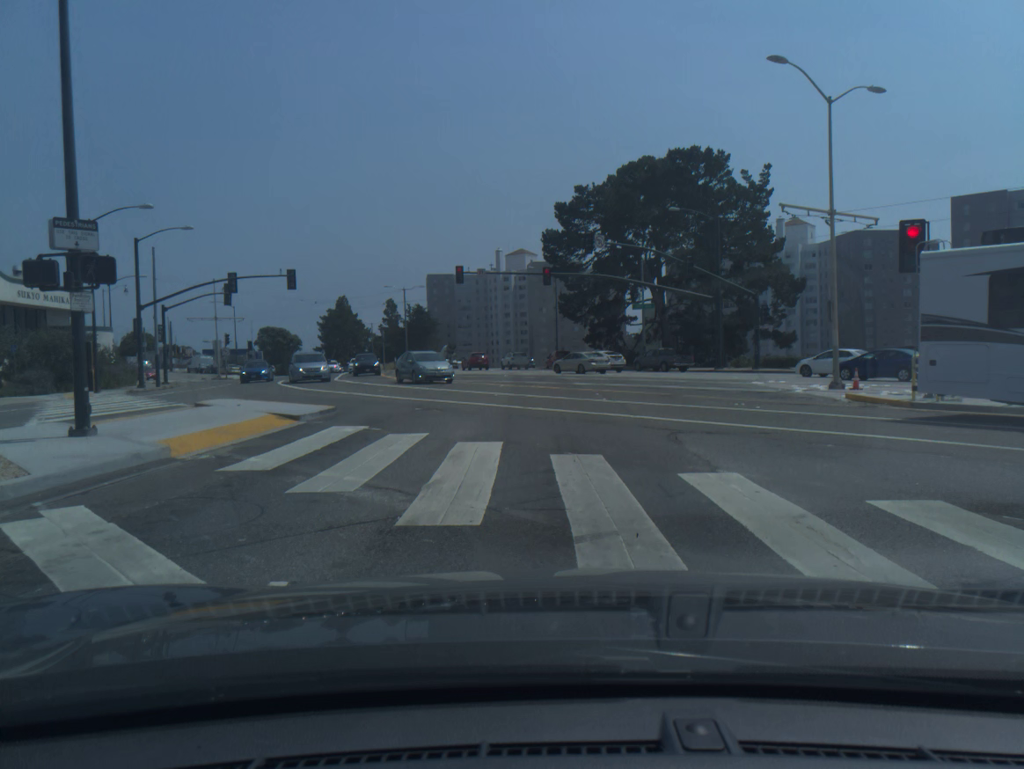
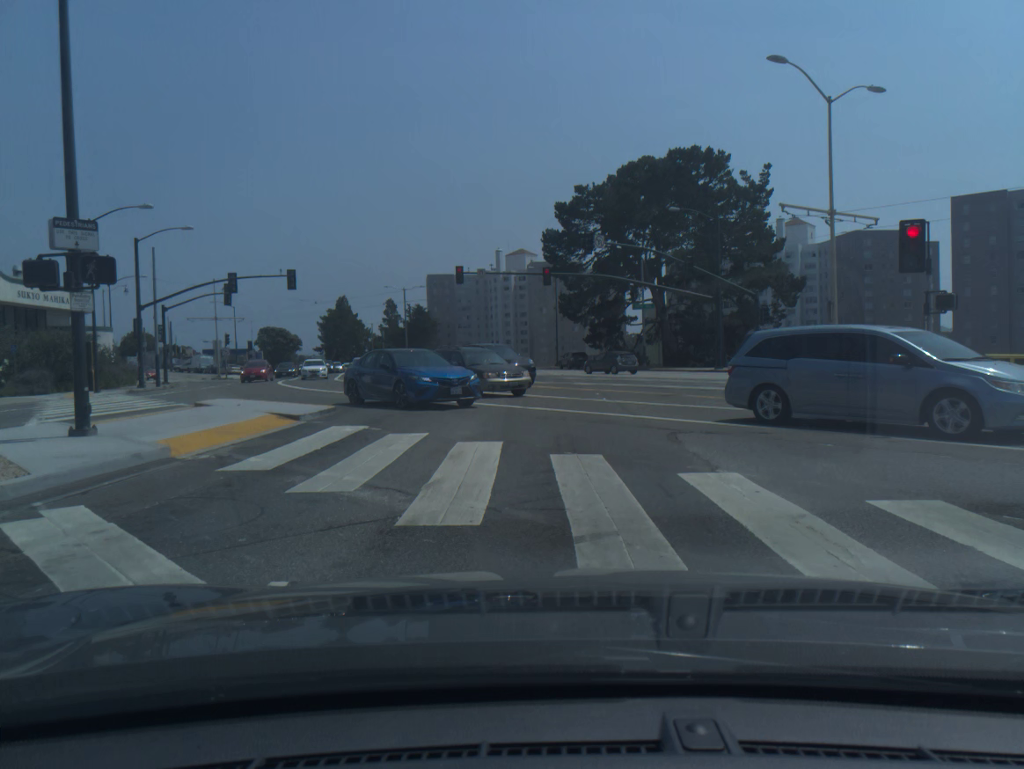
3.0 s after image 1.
(0.0, 0.0) m; 0°
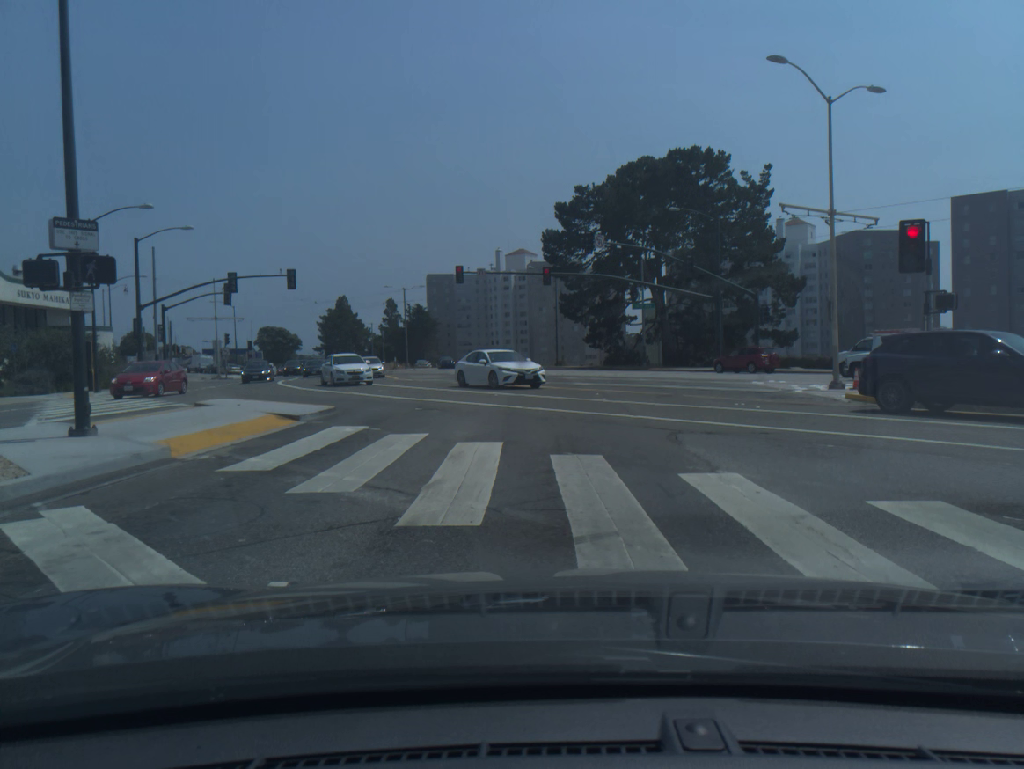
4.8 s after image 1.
(0.0, 0.0) m; 0°
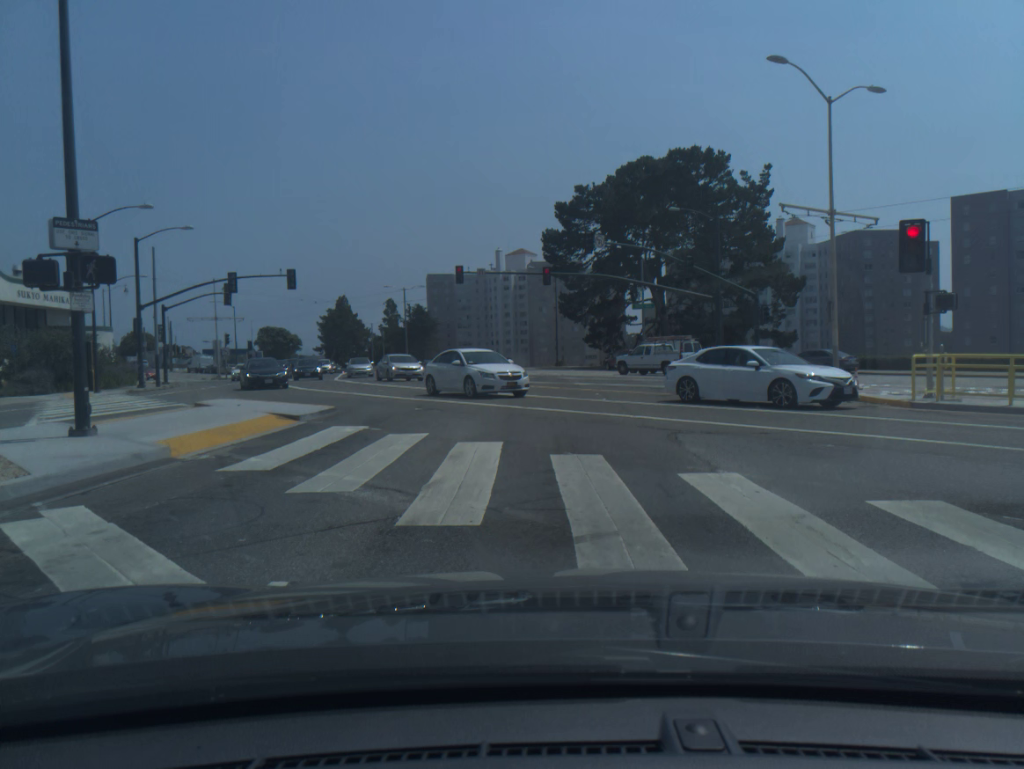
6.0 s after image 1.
(0.0, 0.0) m; 0°
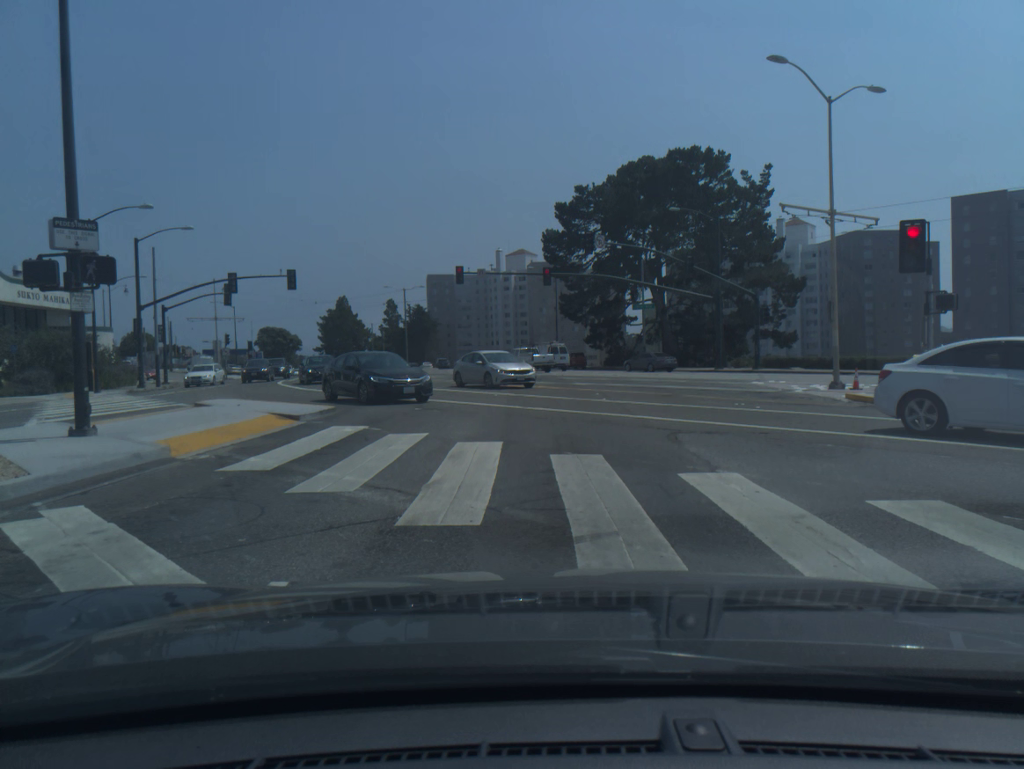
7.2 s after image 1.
(0.0, 0.0) m; 0°
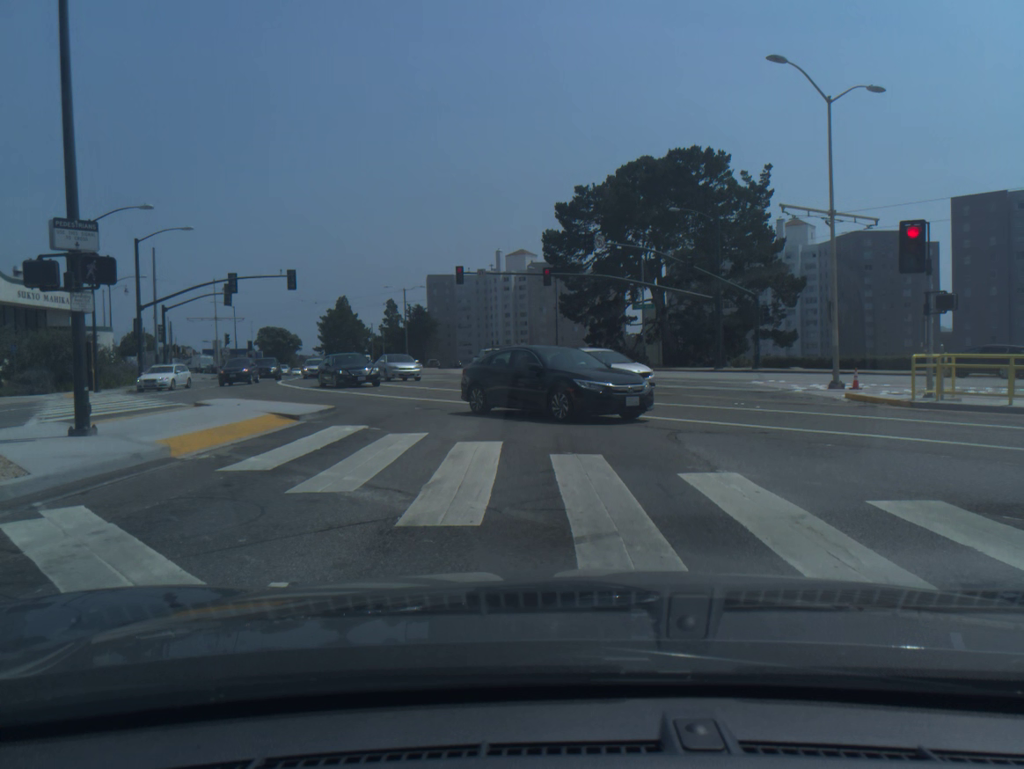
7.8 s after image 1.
(0.0, 0.0) m; 0°
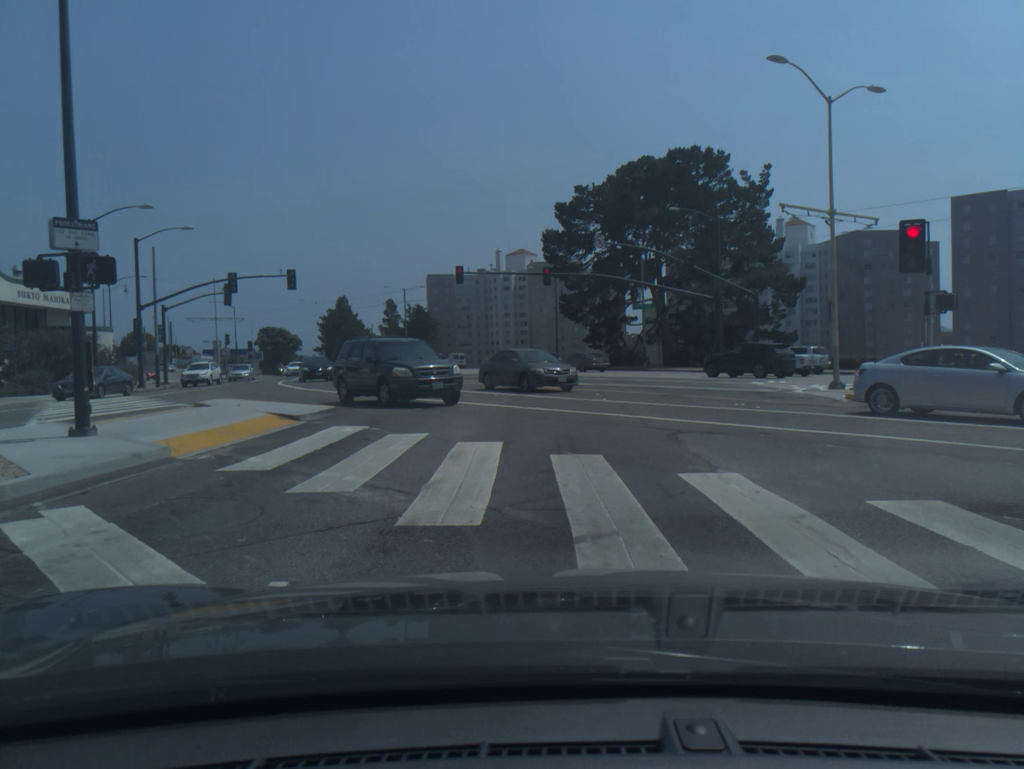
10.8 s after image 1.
(0.0, 0.0) m; 0°
